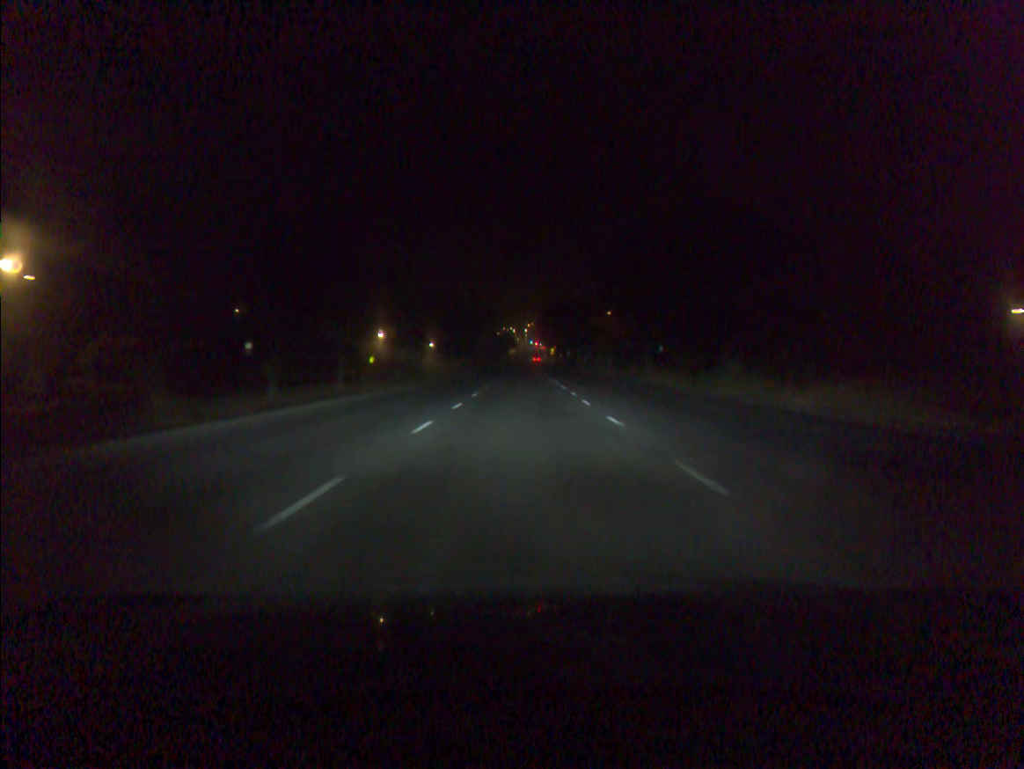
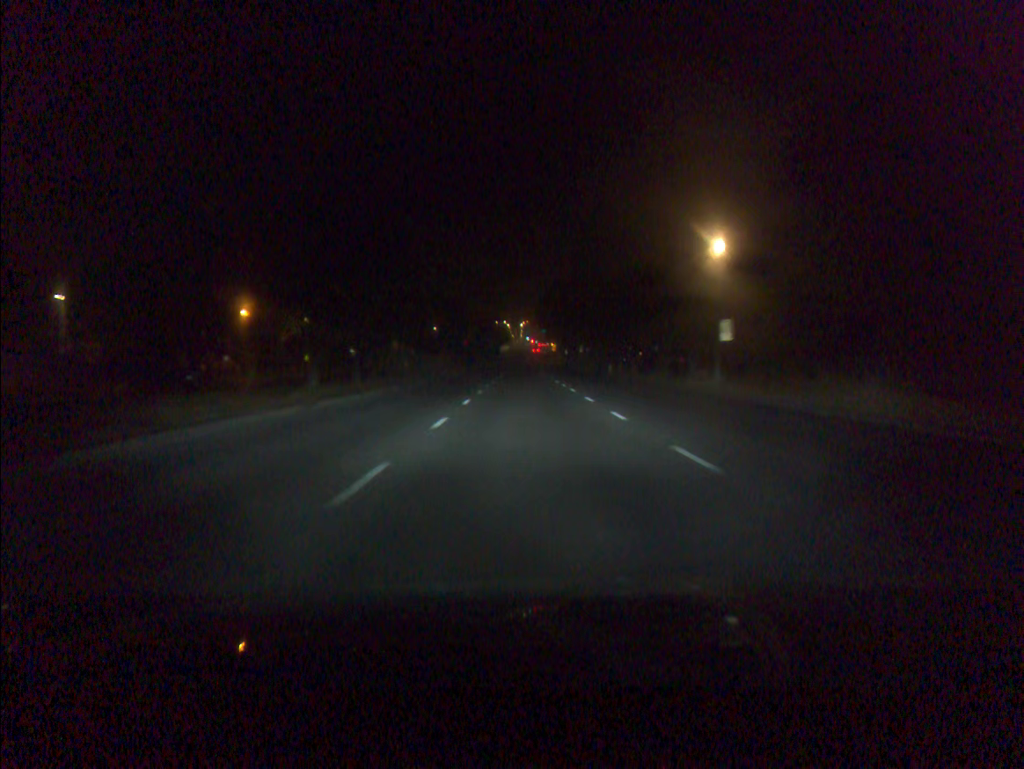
(+0.1, +42.2) m; 0°
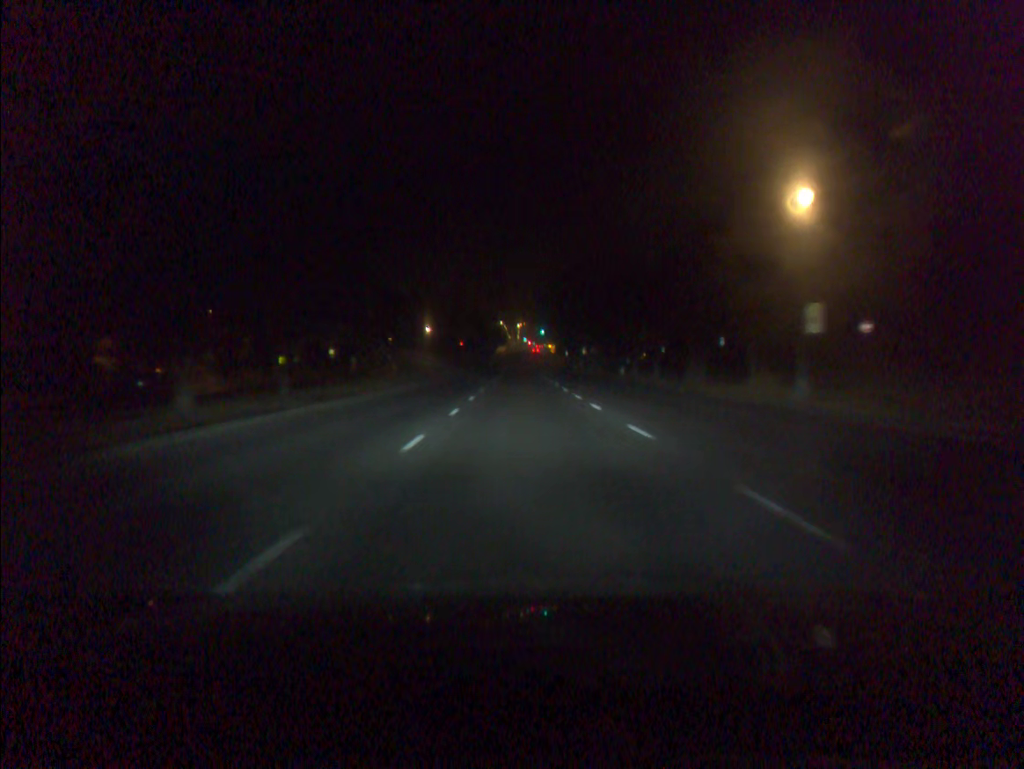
(0.0, +10.6) m; 0°
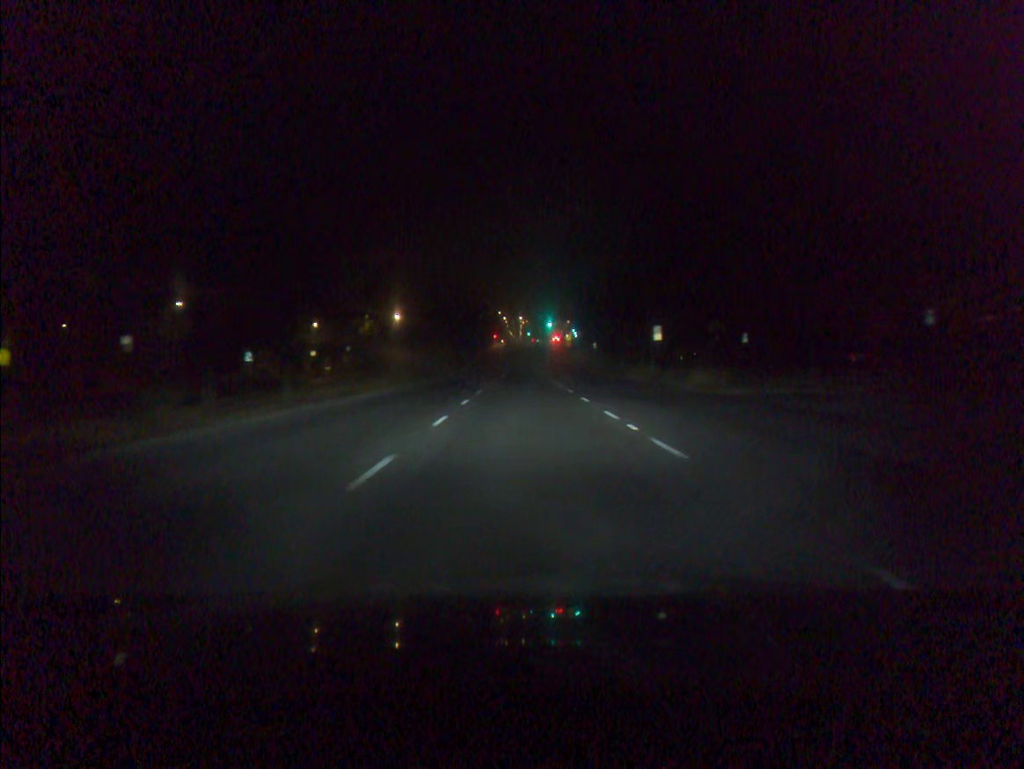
(0.0, +53.6) m; 0°
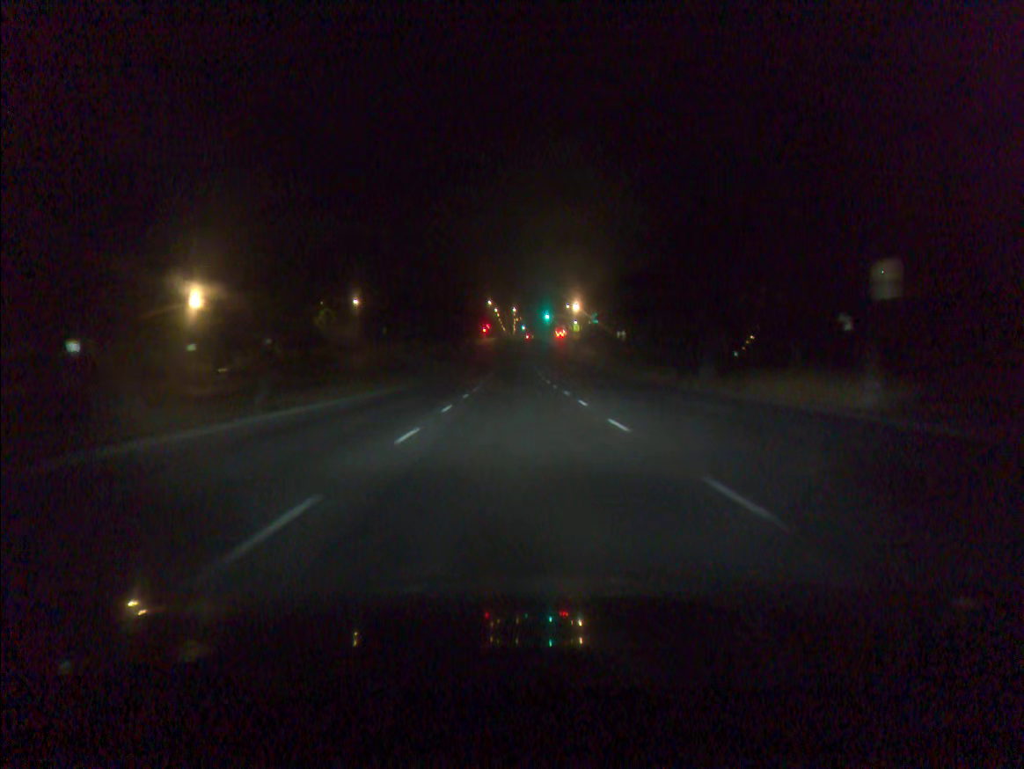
(+0.1, +32.2) m; 0°
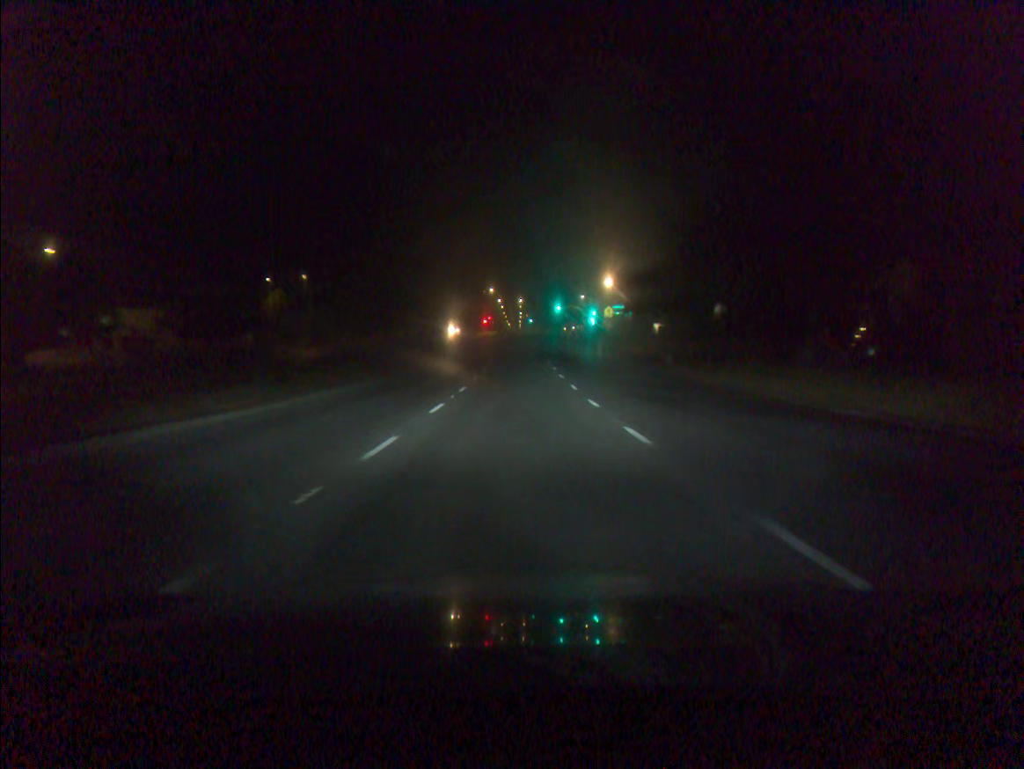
(-0.1, +31.6) m; -1°
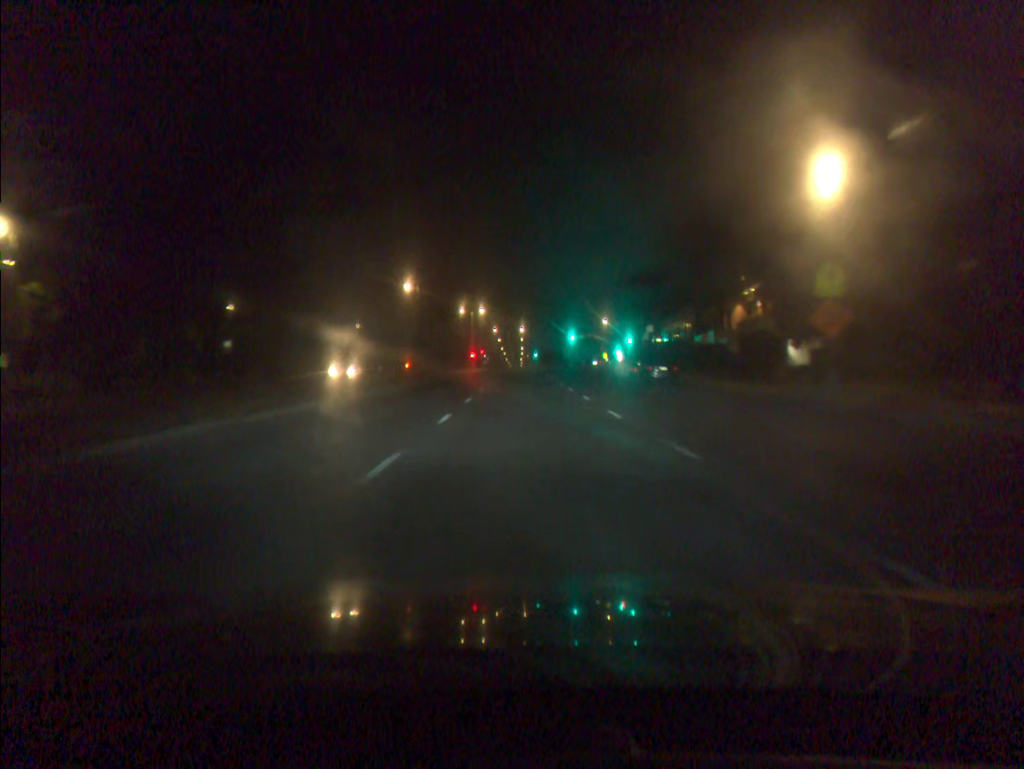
(-0.1, +52.1) m; 0°
